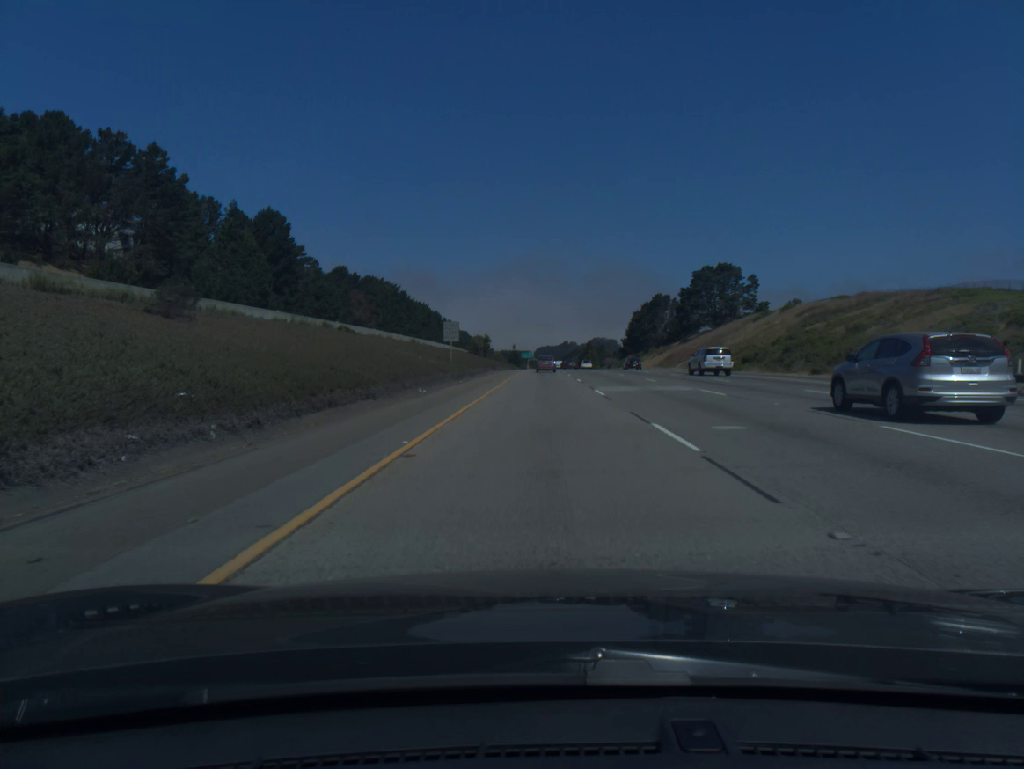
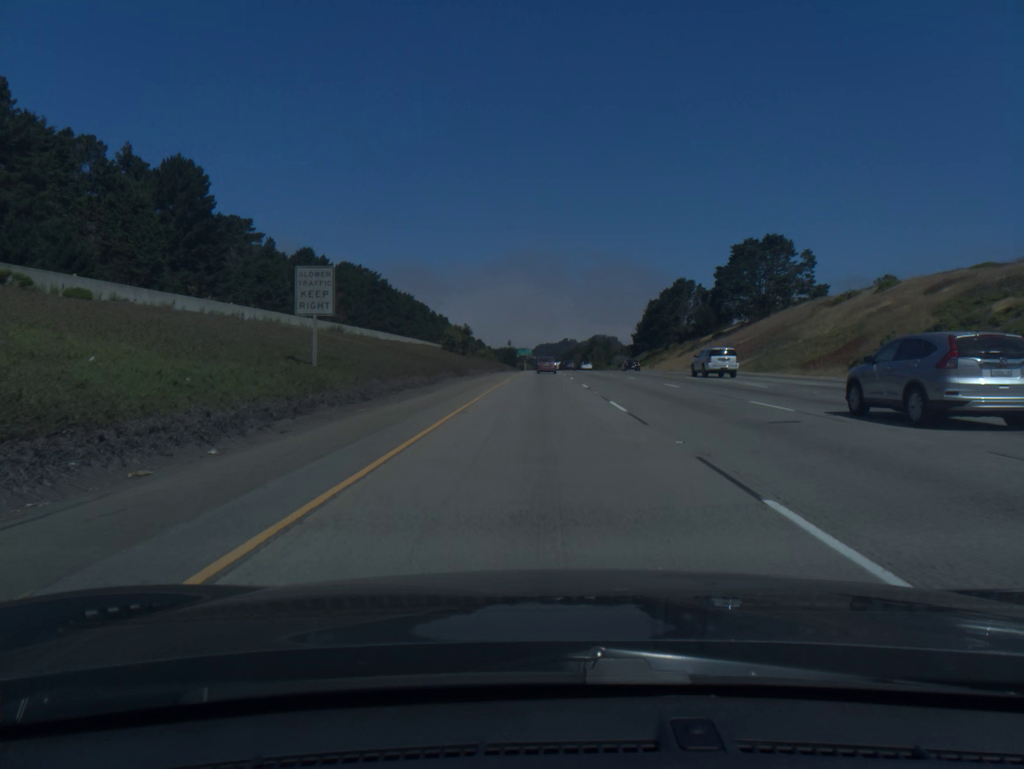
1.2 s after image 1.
(0.0, +36.2) m; 0°
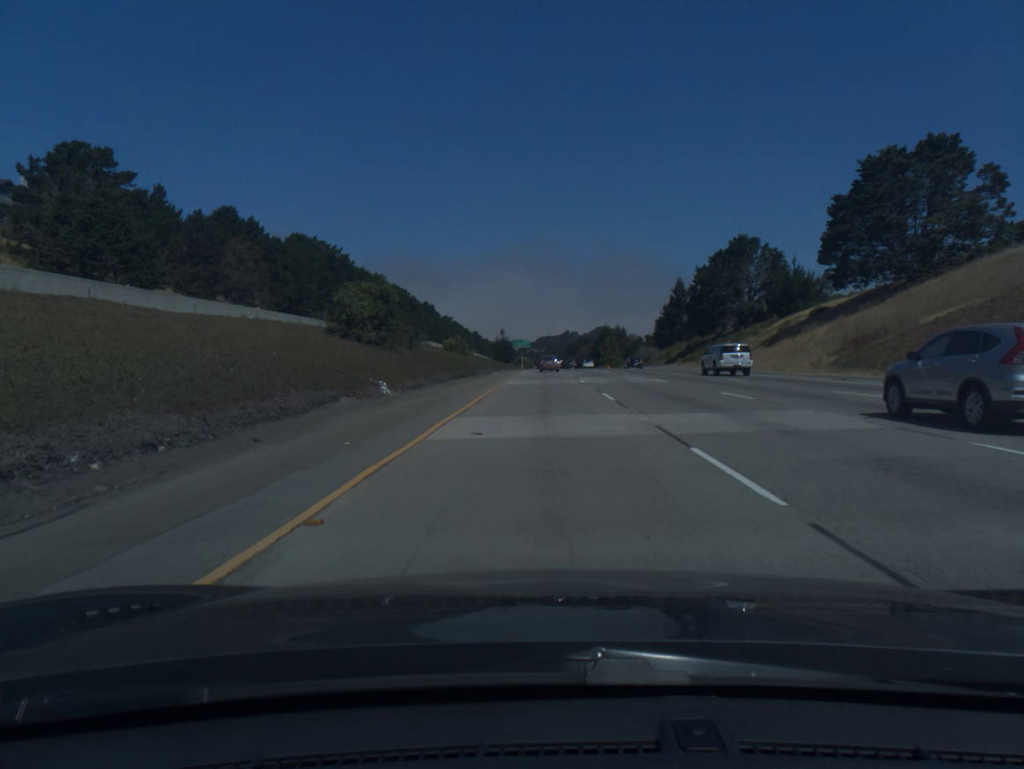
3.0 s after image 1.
(-0.1, +54.7) m; 0°
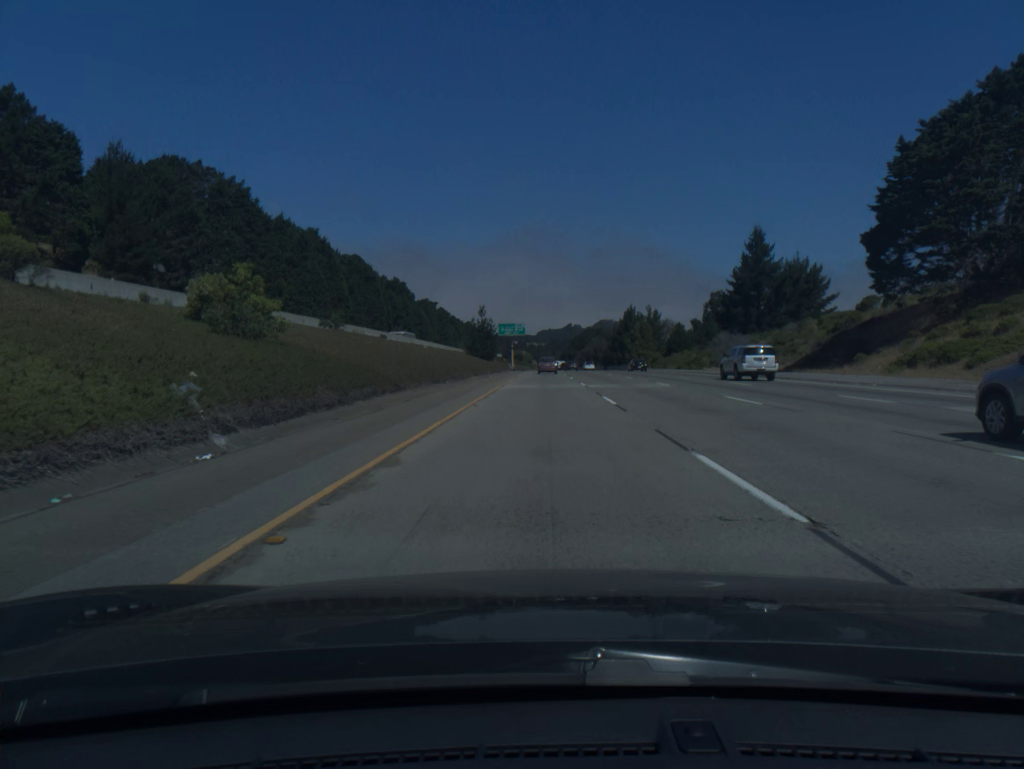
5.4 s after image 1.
(+0.1, +73.8) m; 0°
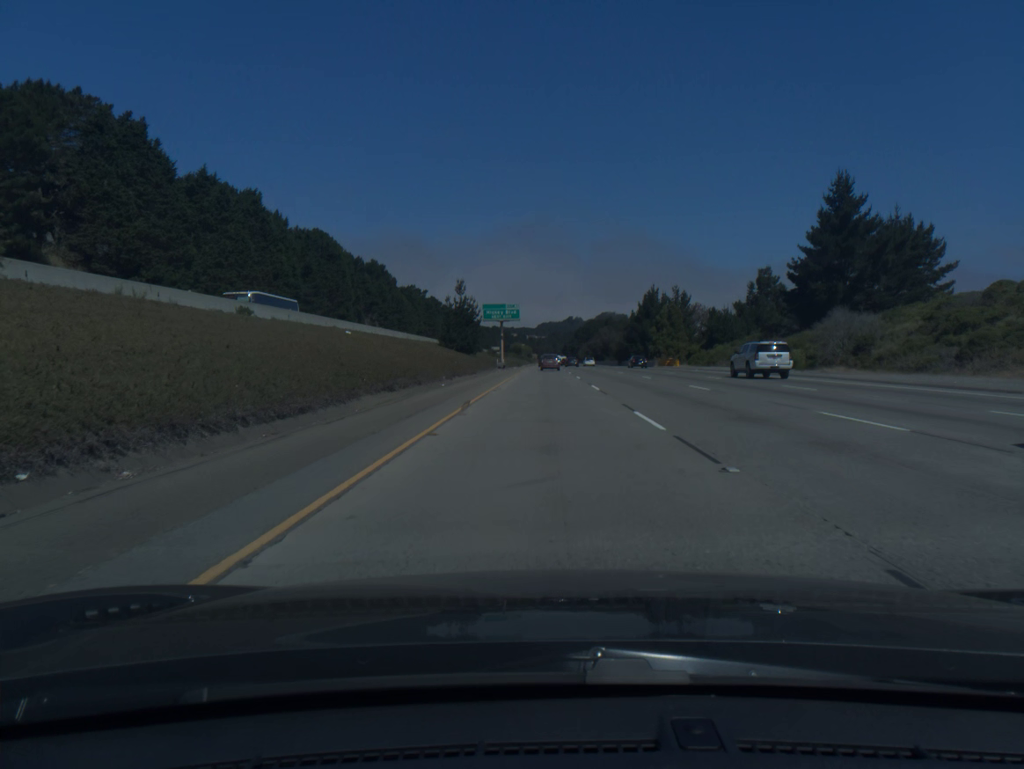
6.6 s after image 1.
(-0.1, +37.2) m; 0°
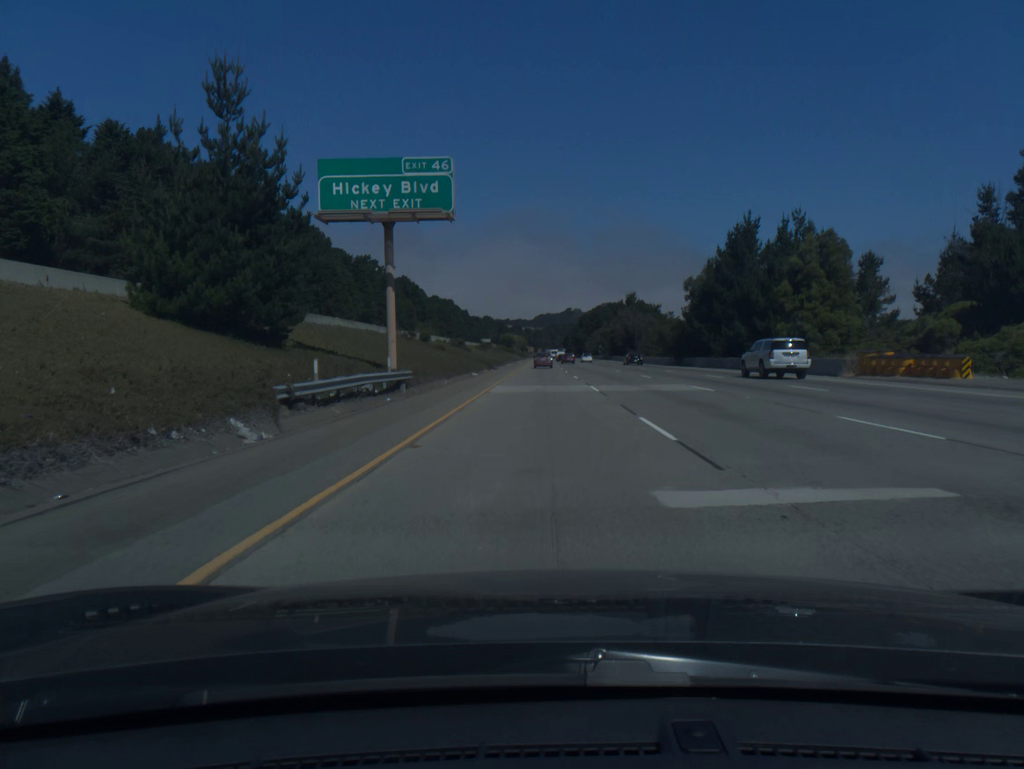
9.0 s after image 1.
(+0.3, +74.6) m; 0°
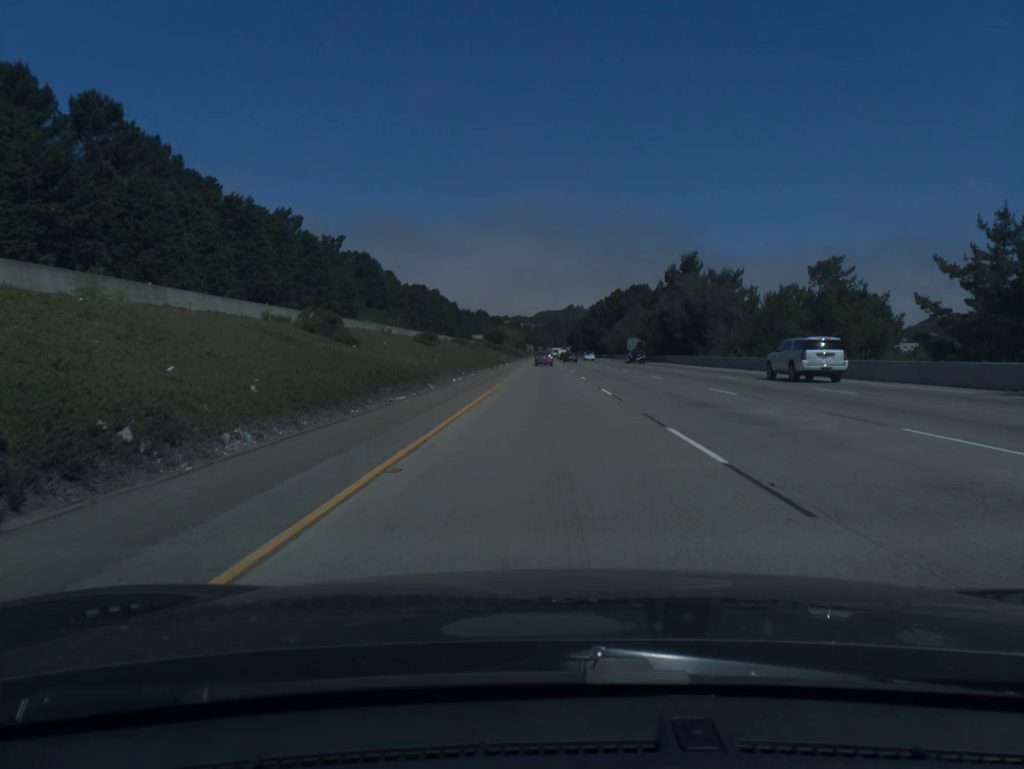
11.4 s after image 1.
(-0.3, +75.2) m; 0°
